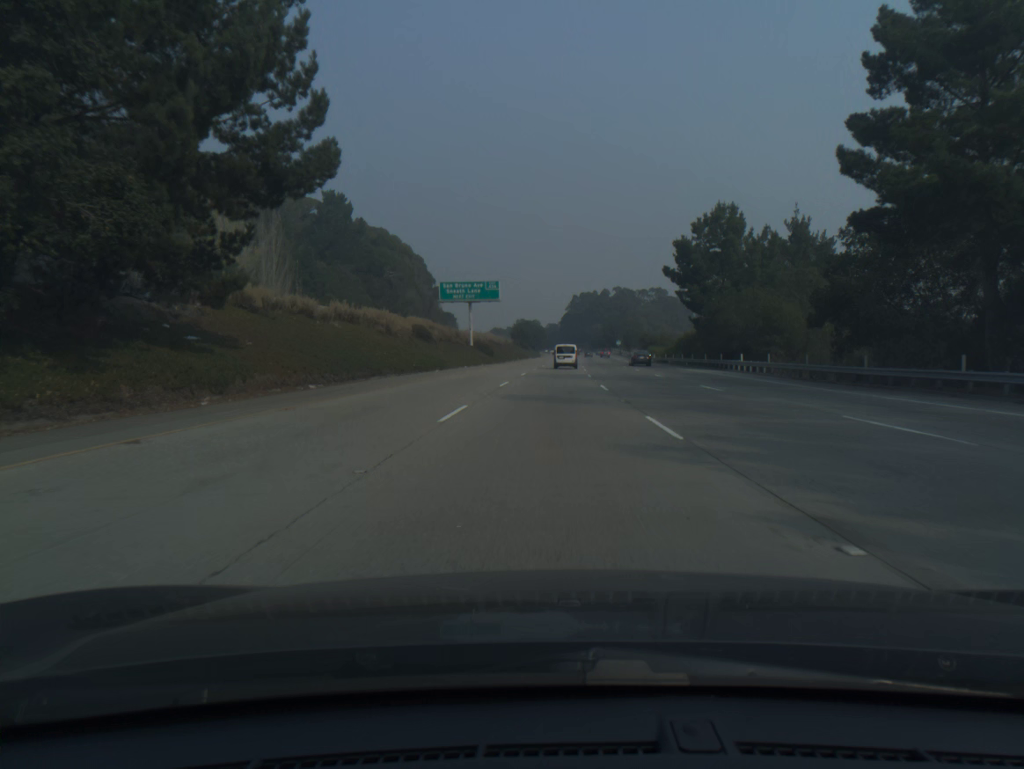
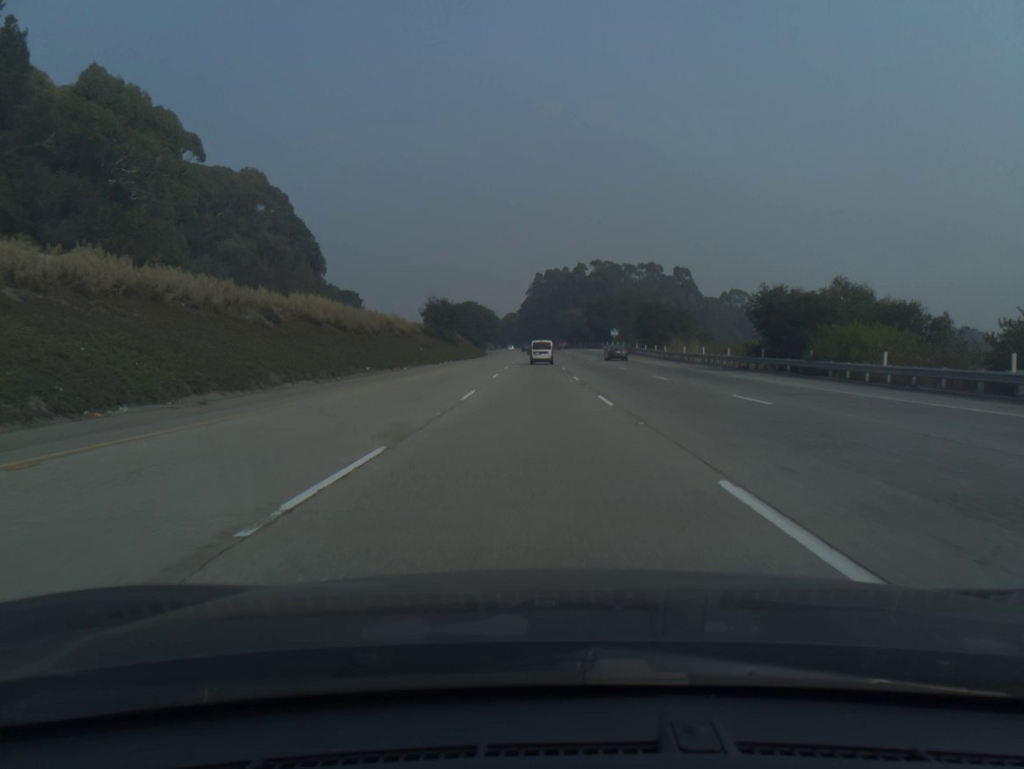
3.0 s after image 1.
(+3.0, +95.2) m; +3°
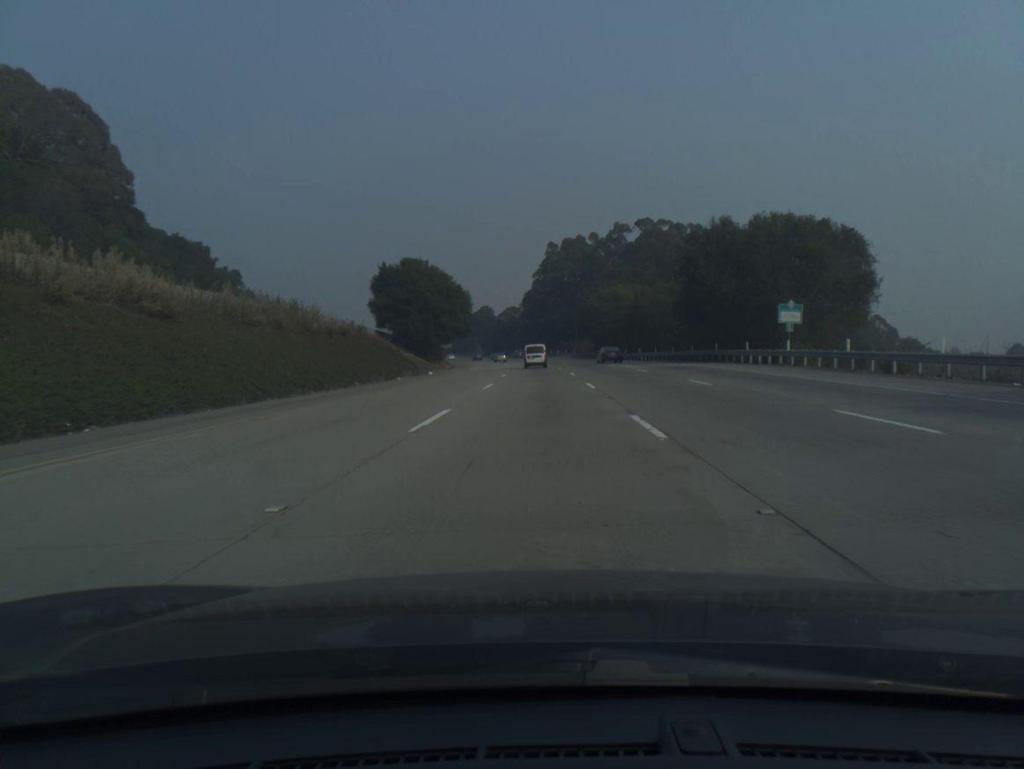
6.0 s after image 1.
(-0.7, +95.0) m; -1°
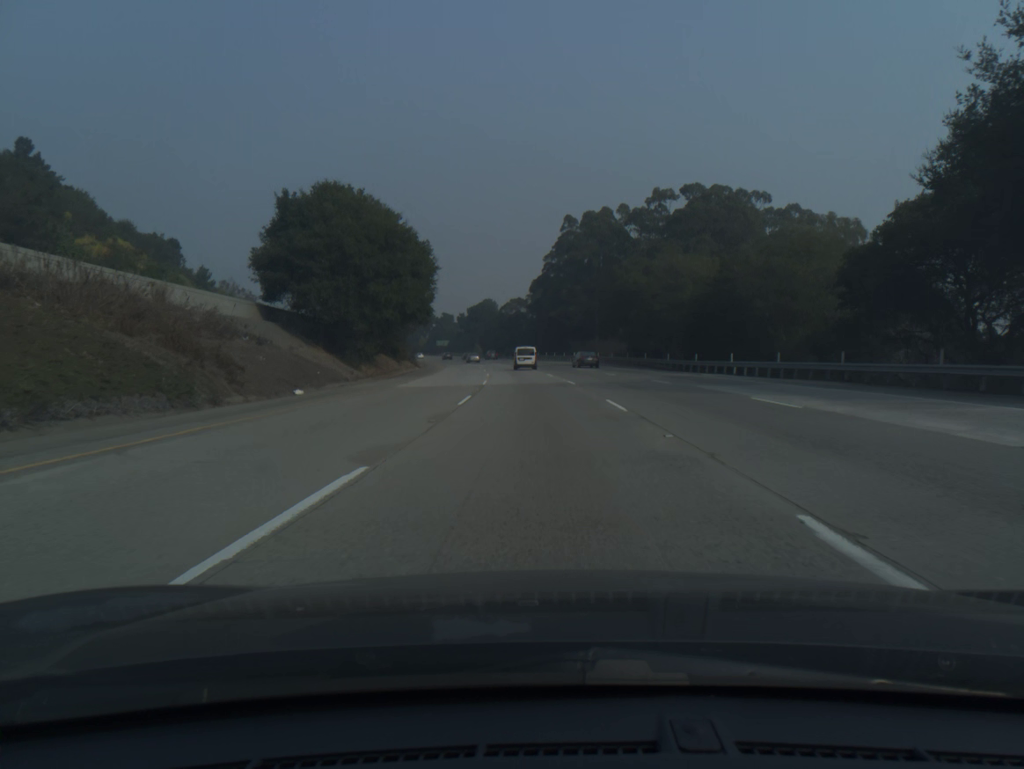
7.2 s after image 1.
(-0.2, +38.0) m; -1°
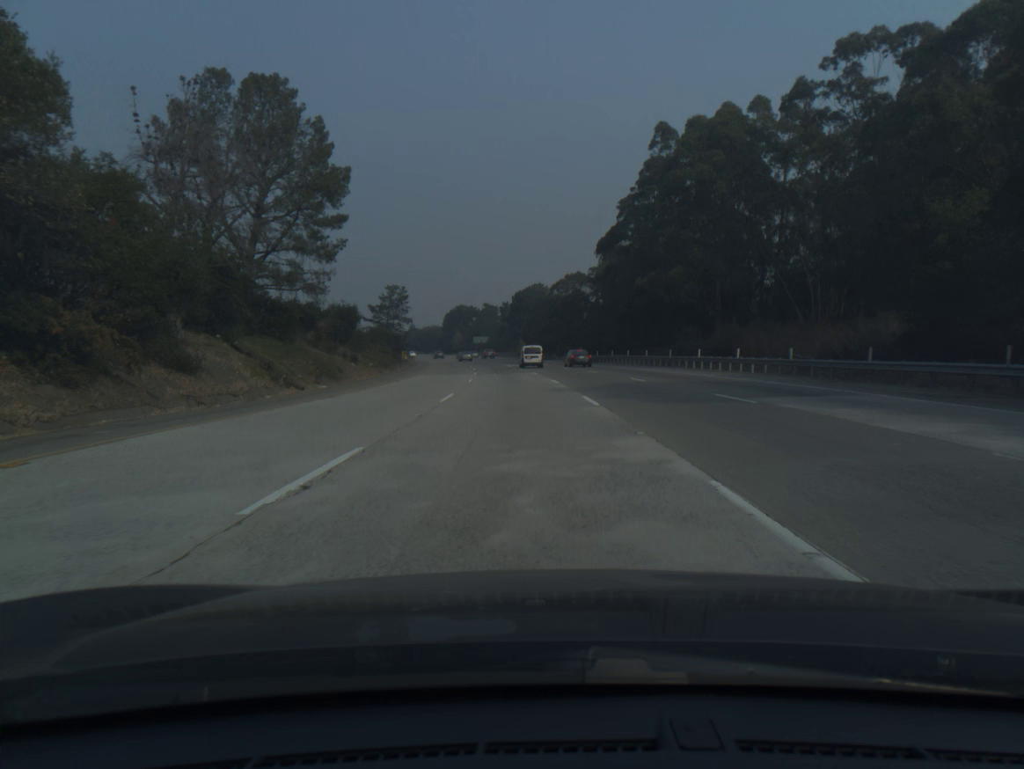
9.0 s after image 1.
(-1.6, +56.9) m; -4°
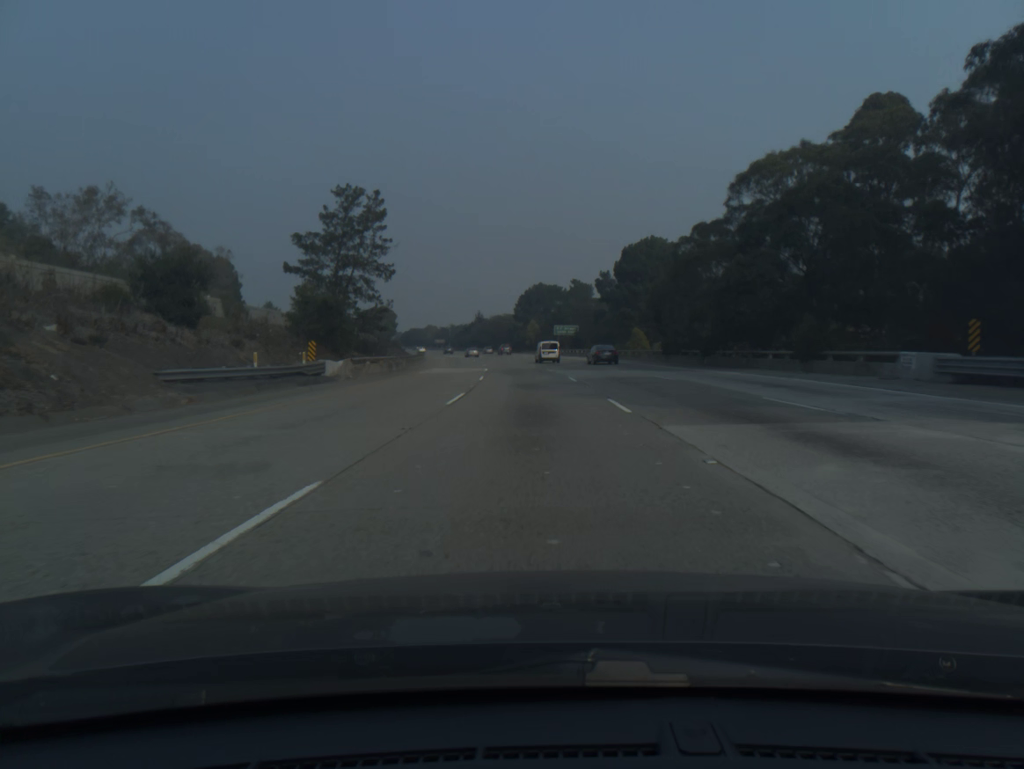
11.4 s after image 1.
(-4.8, +75.8) m; -7°
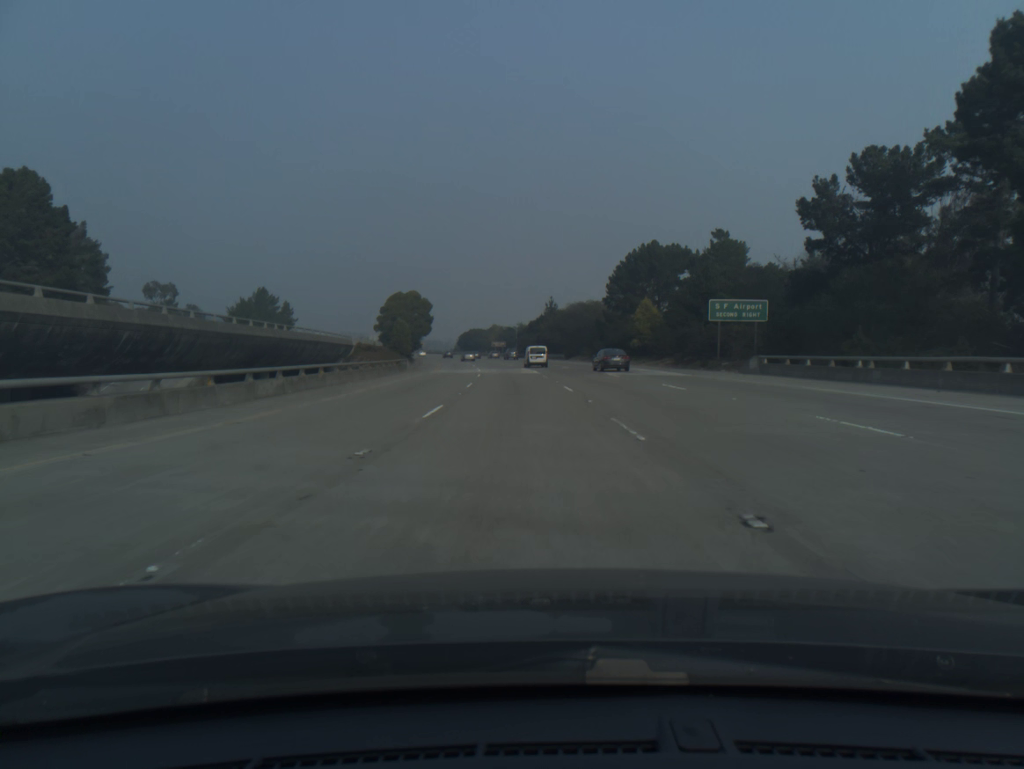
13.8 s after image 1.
(-3.8, +76.5) m; -6°
